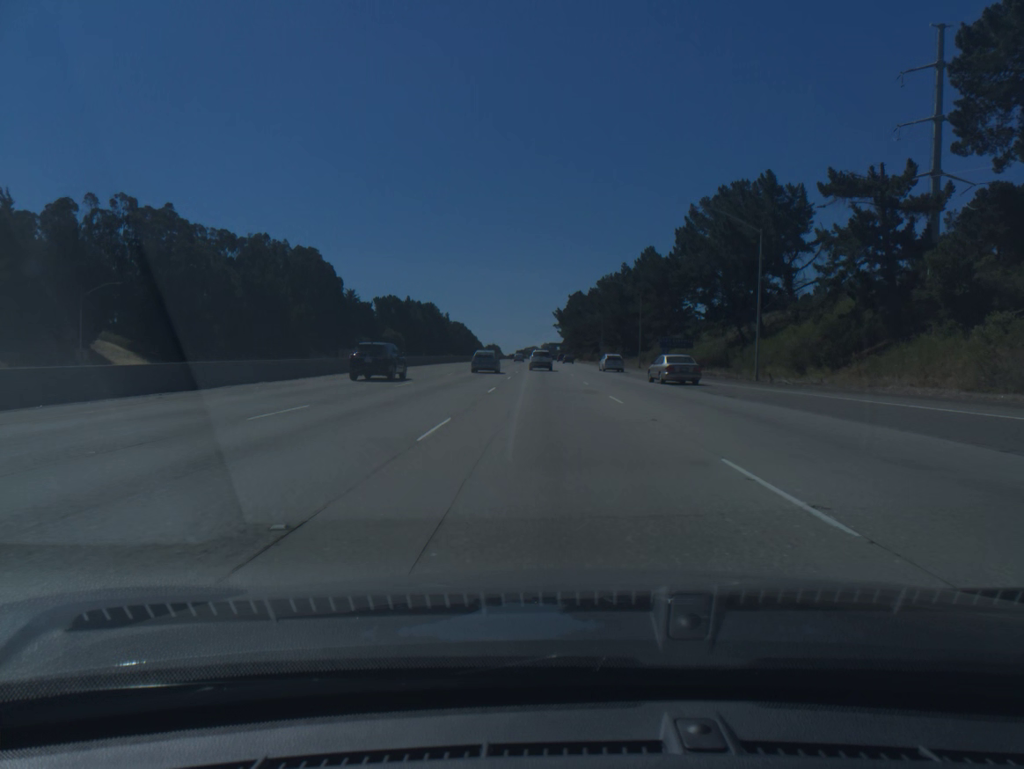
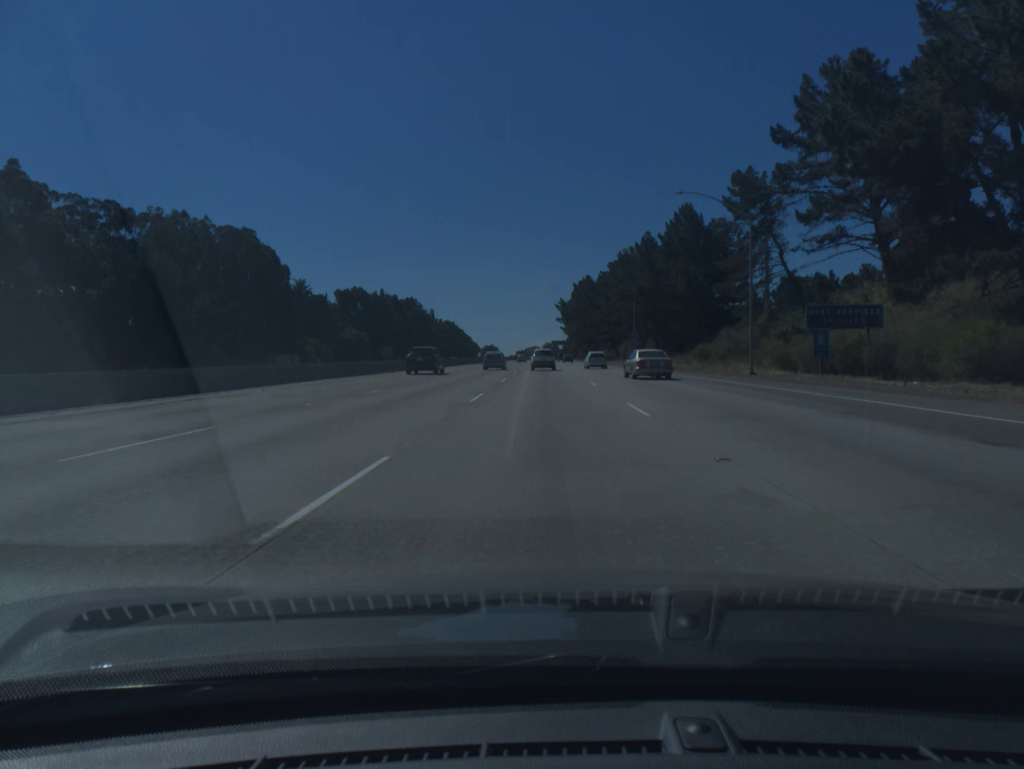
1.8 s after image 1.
(-0.2, +49.2) m; 0°
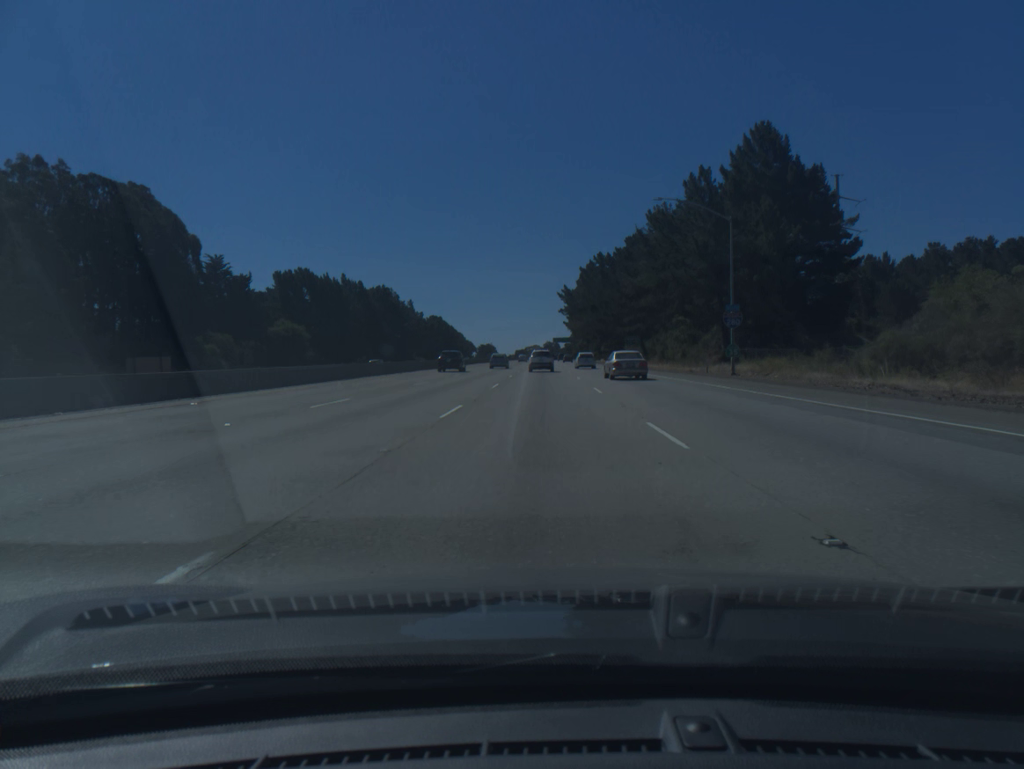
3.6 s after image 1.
(+0.1, +48.2) m; 0°
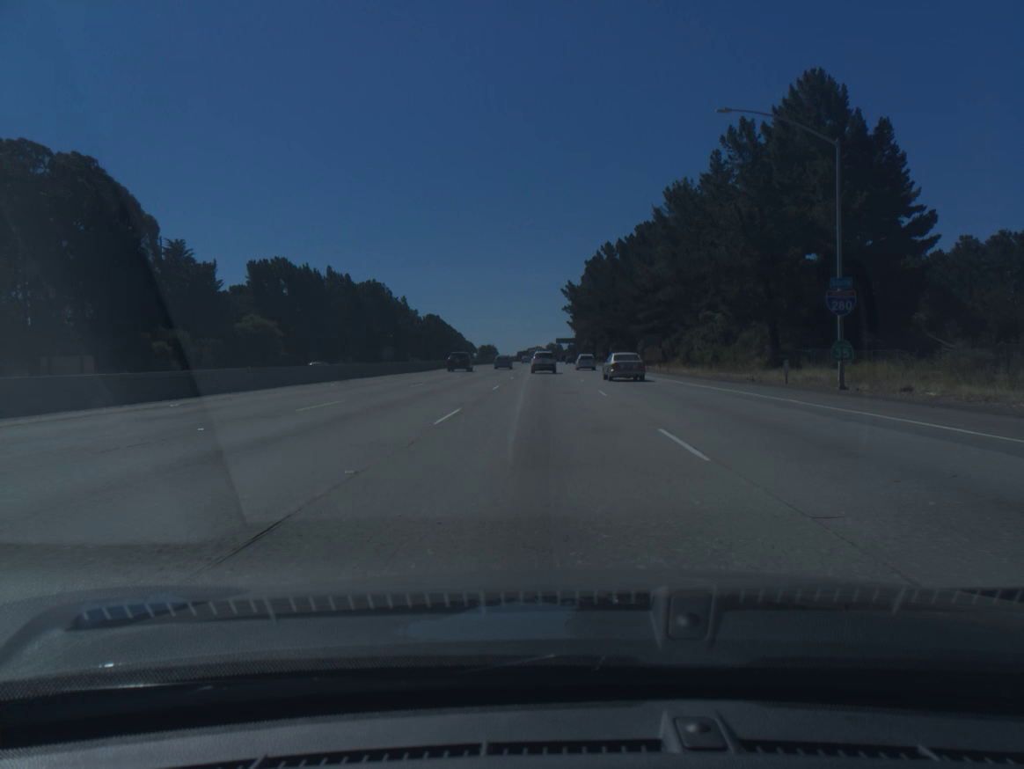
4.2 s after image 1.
(0.0, +15.9) m; 0°
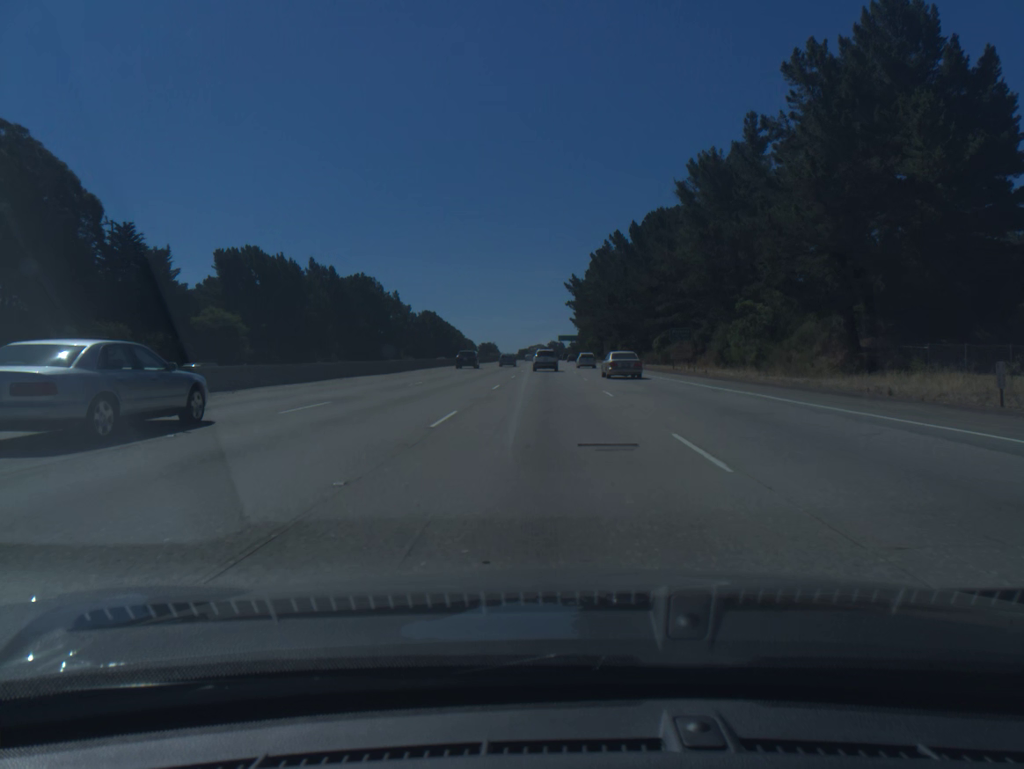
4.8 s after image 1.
(0.0, +15.9) m; 0°
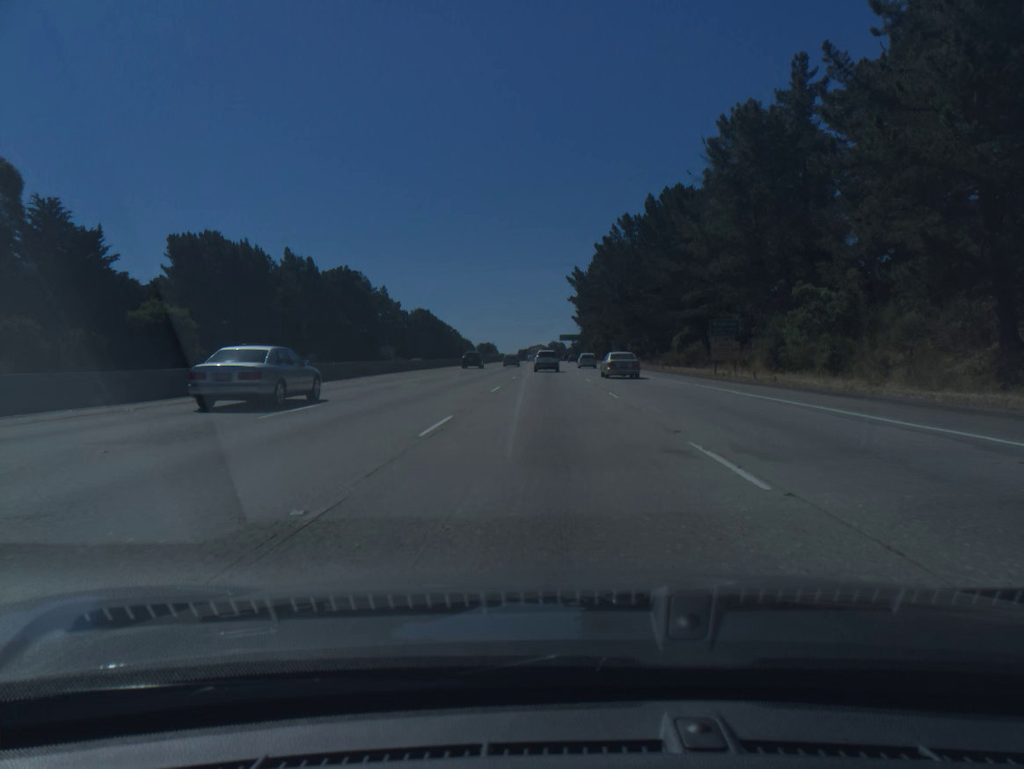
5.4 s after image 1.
(0.0, +15.8) m; 0°
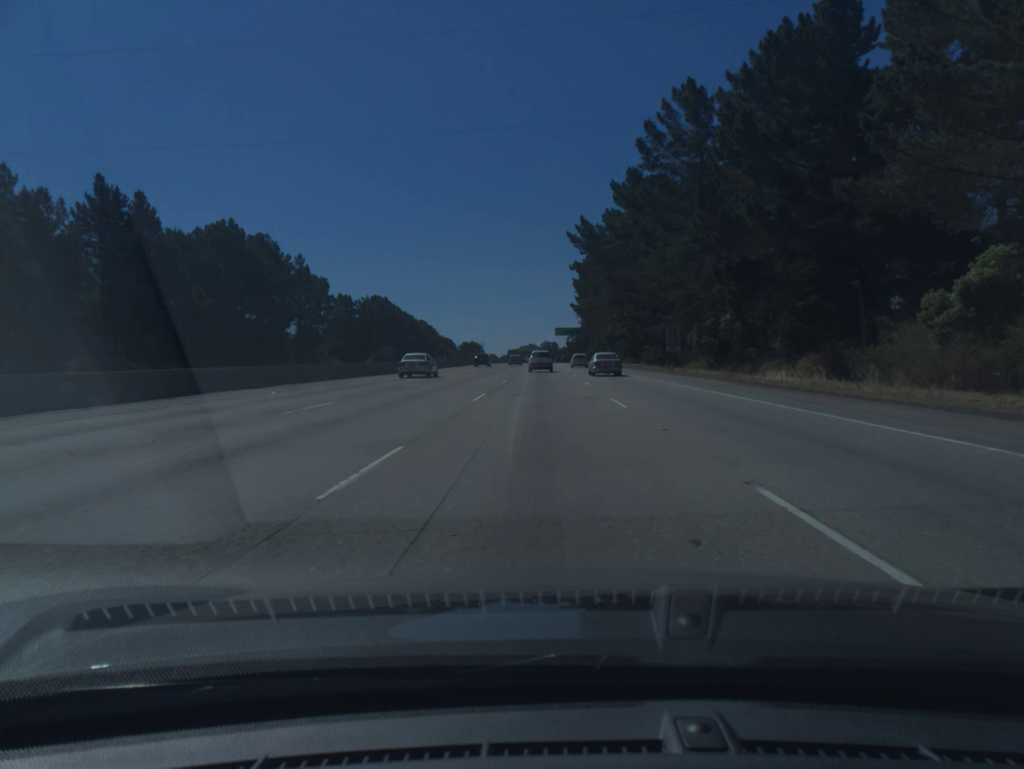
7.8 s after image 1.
(+0.2, +63.1) m; +1°
